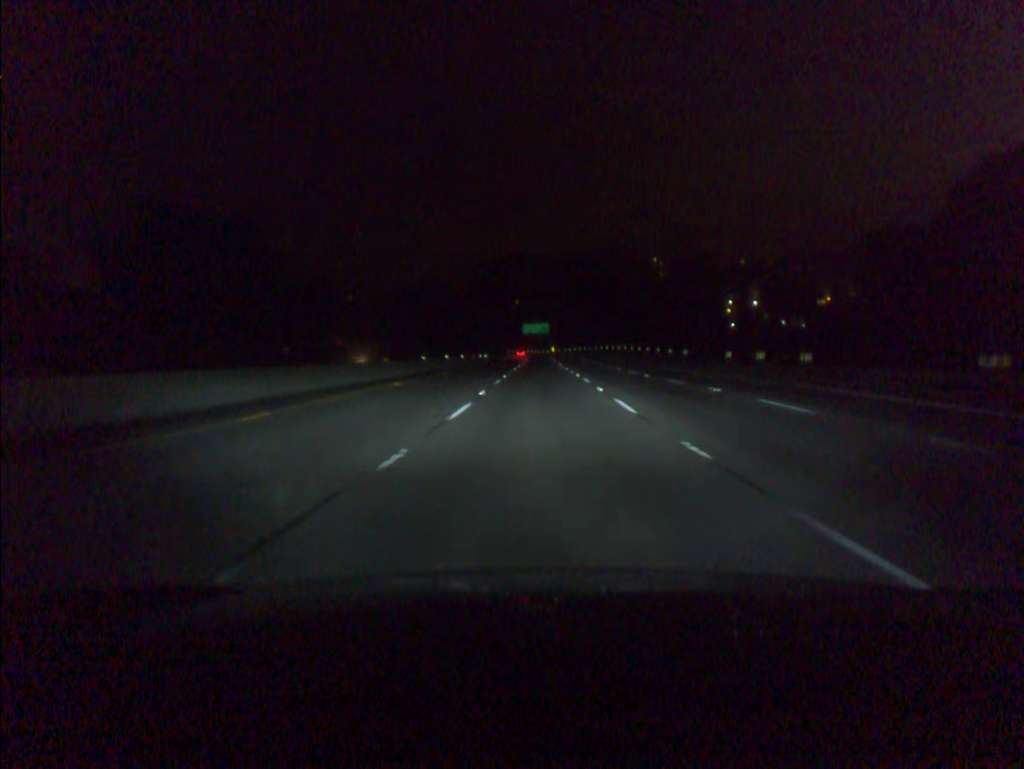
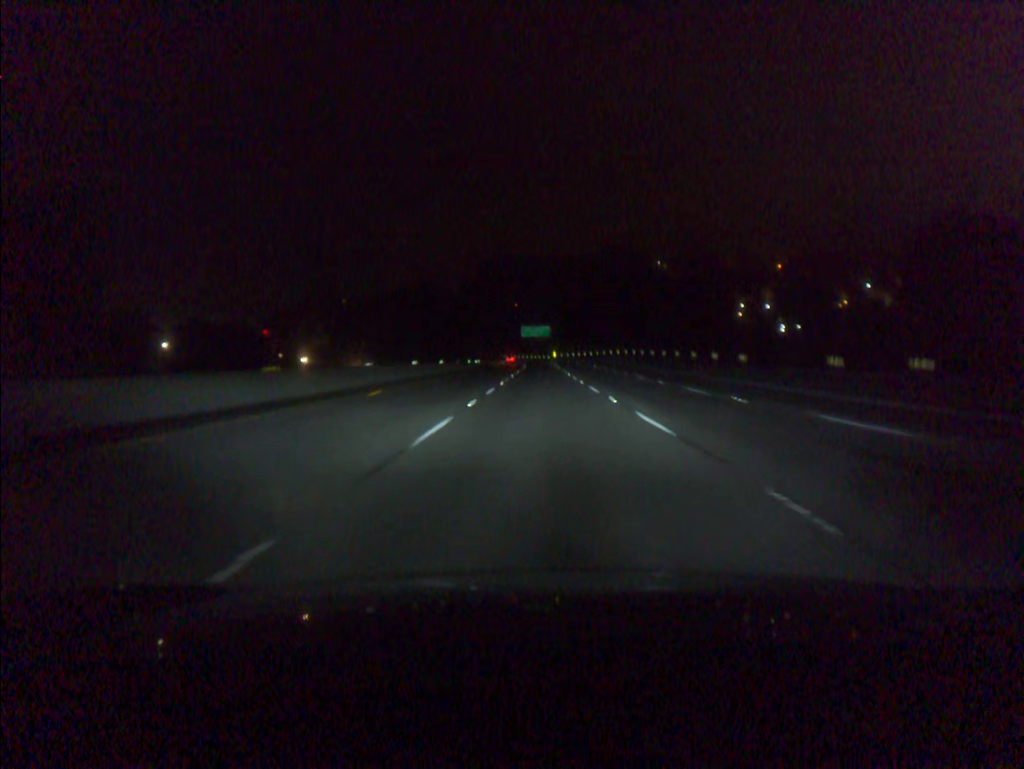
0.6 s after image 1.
(0.0, +18.8) m; 0°
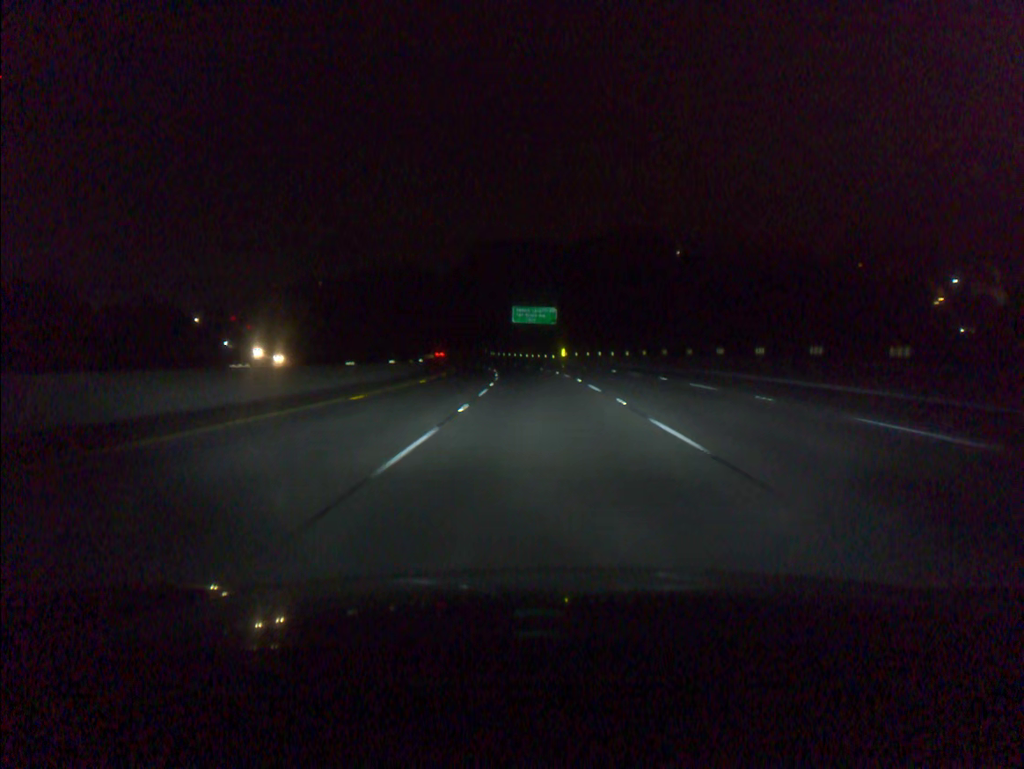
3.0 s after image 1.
(0.0, +75.1) m; 0°
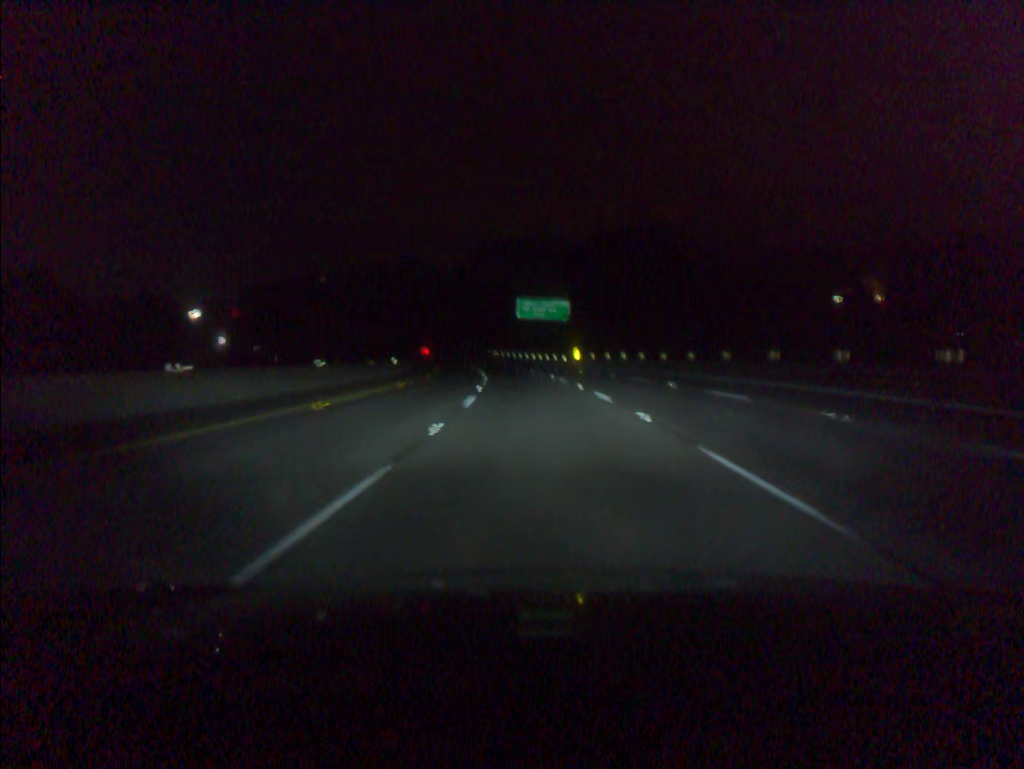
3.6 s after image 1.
(-0.1, +18.7) m; -1°
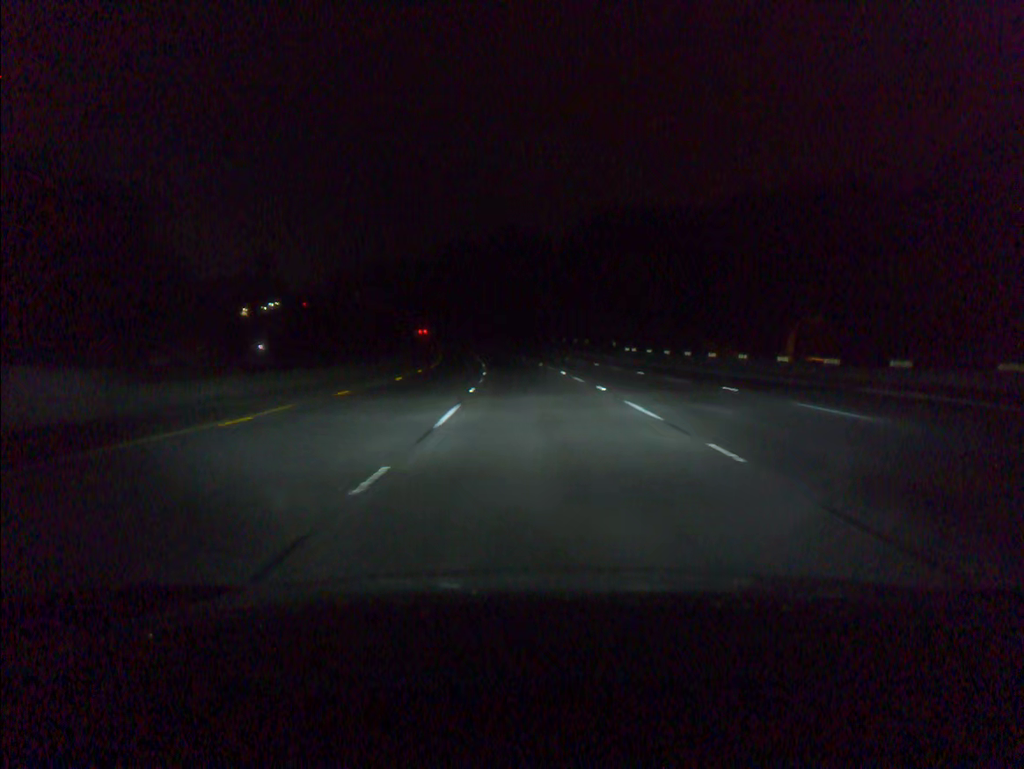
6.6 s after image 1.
(-6.6, +93.5) m; -8°
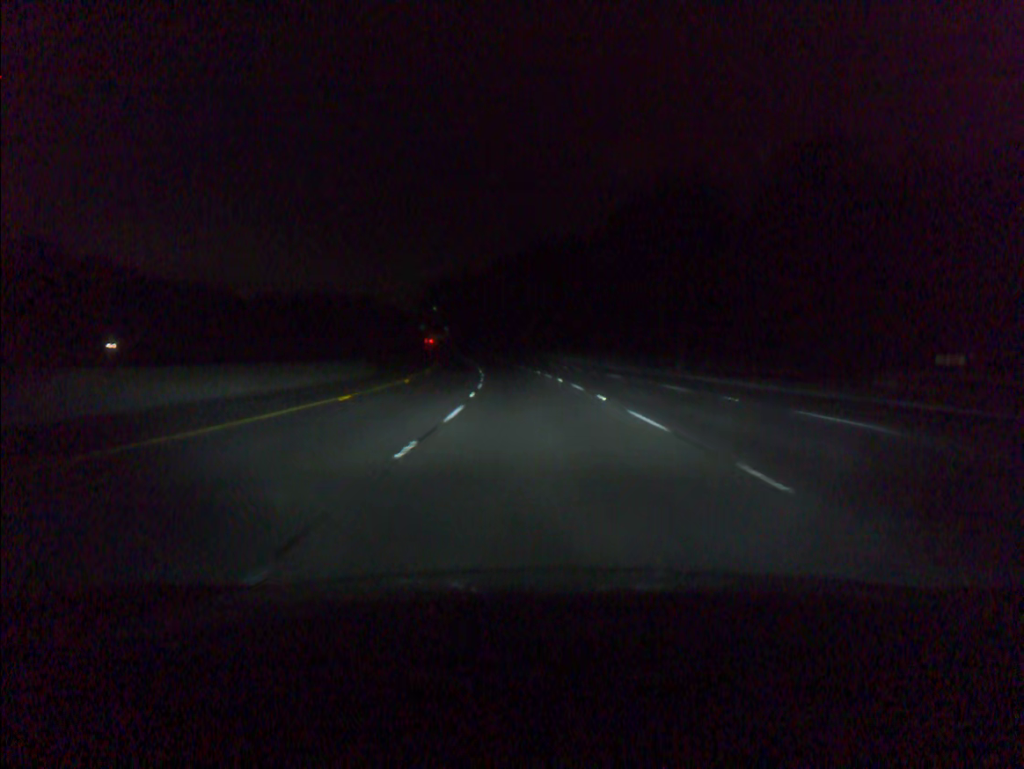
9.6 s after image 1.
(-6.7, +93.7) m; -8°
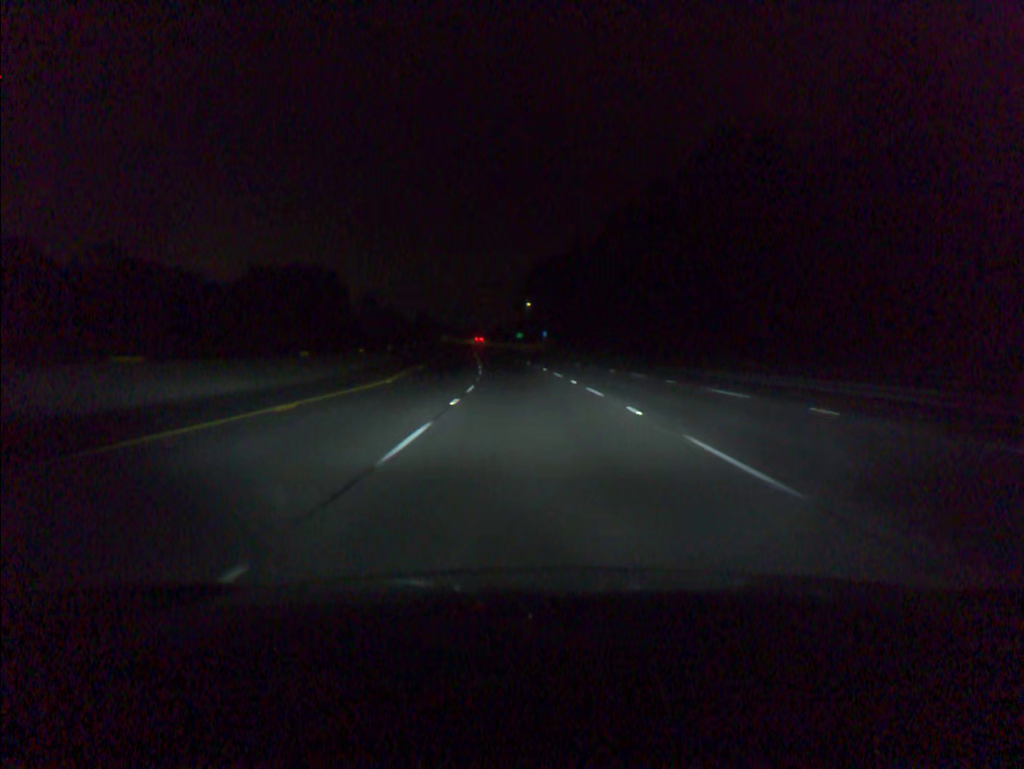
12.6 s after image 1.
(-6.9, +93.1) m; -8°
